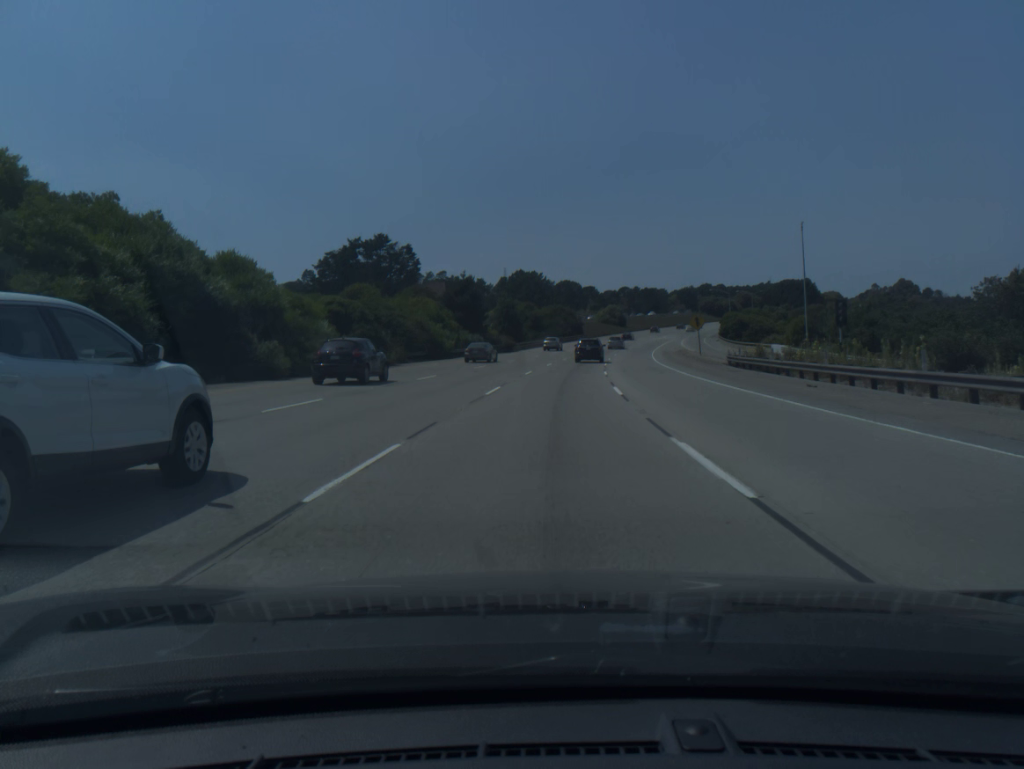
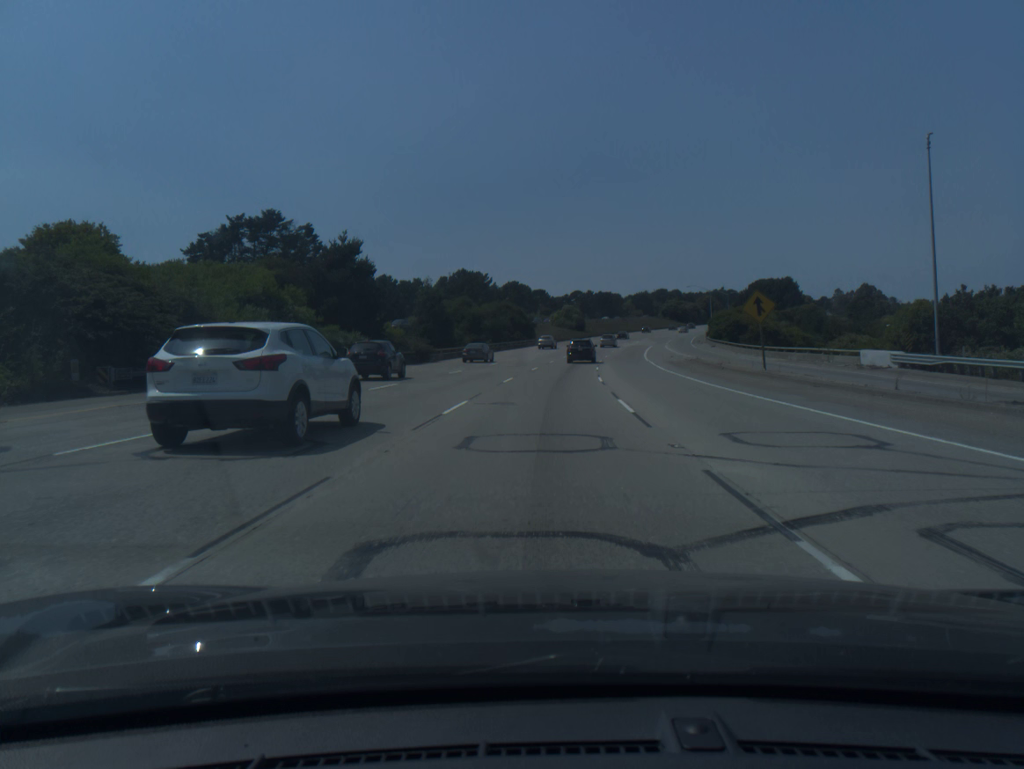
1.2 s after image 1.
(+1.1, +34.9) m; +4°
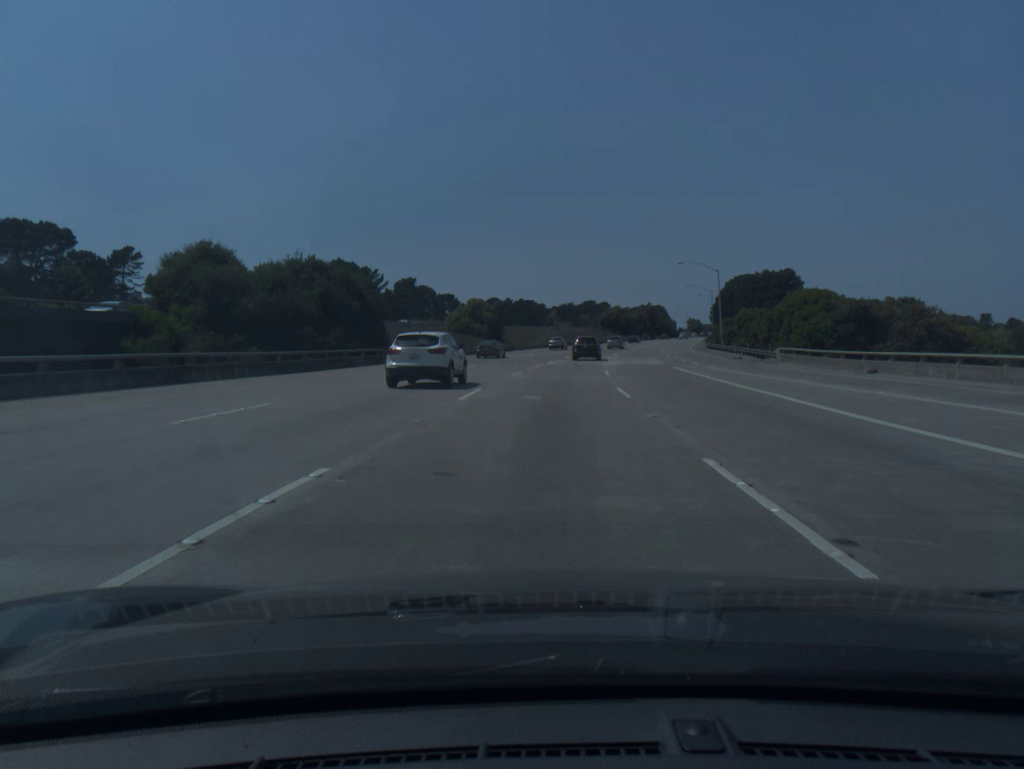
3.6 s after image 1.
(+3.7, +68.8) m; +6°
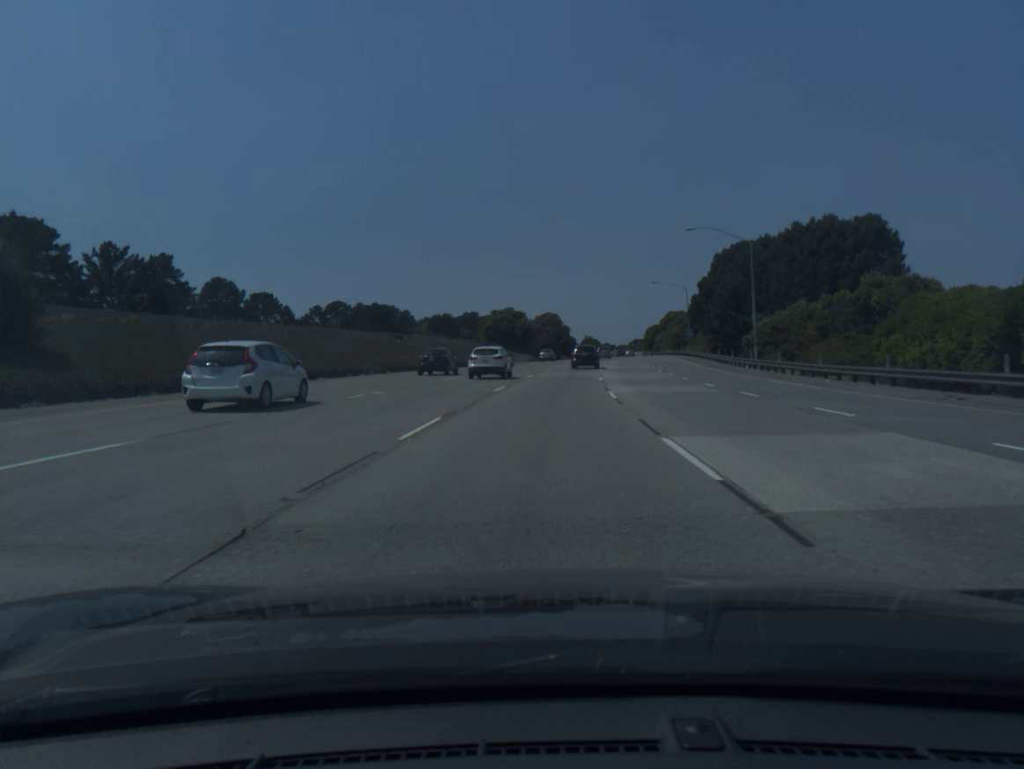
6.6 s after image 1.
(+6.1, +84.0) m; +8°
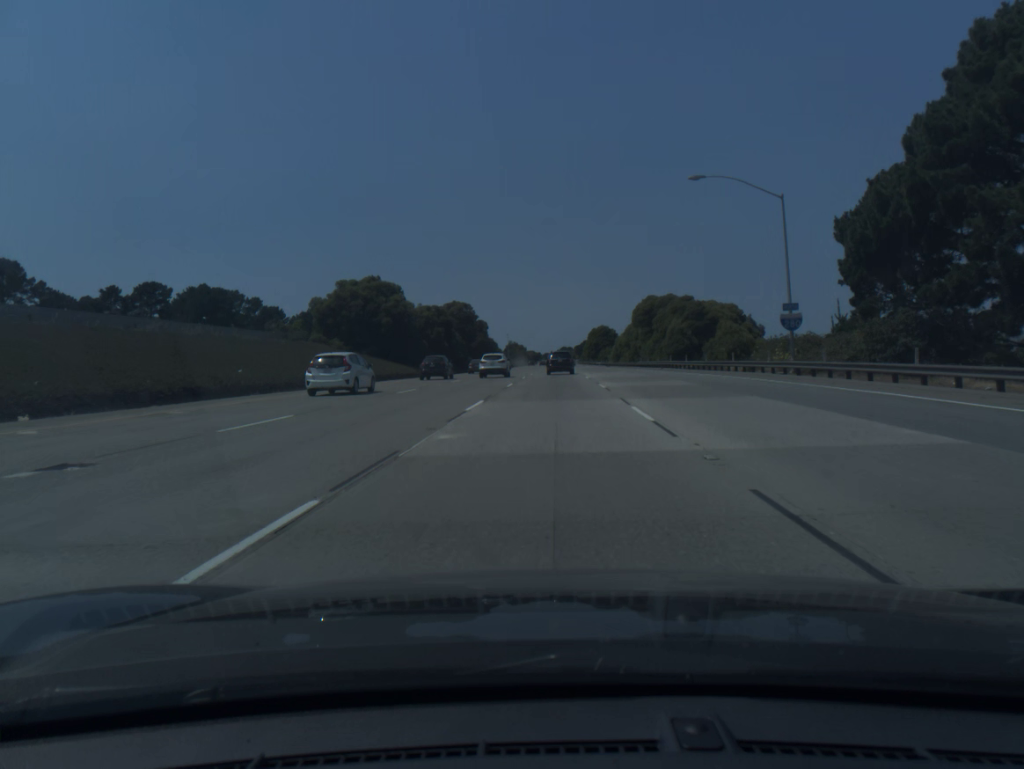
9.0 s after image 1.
(+3.2, +66.3) m; +6°
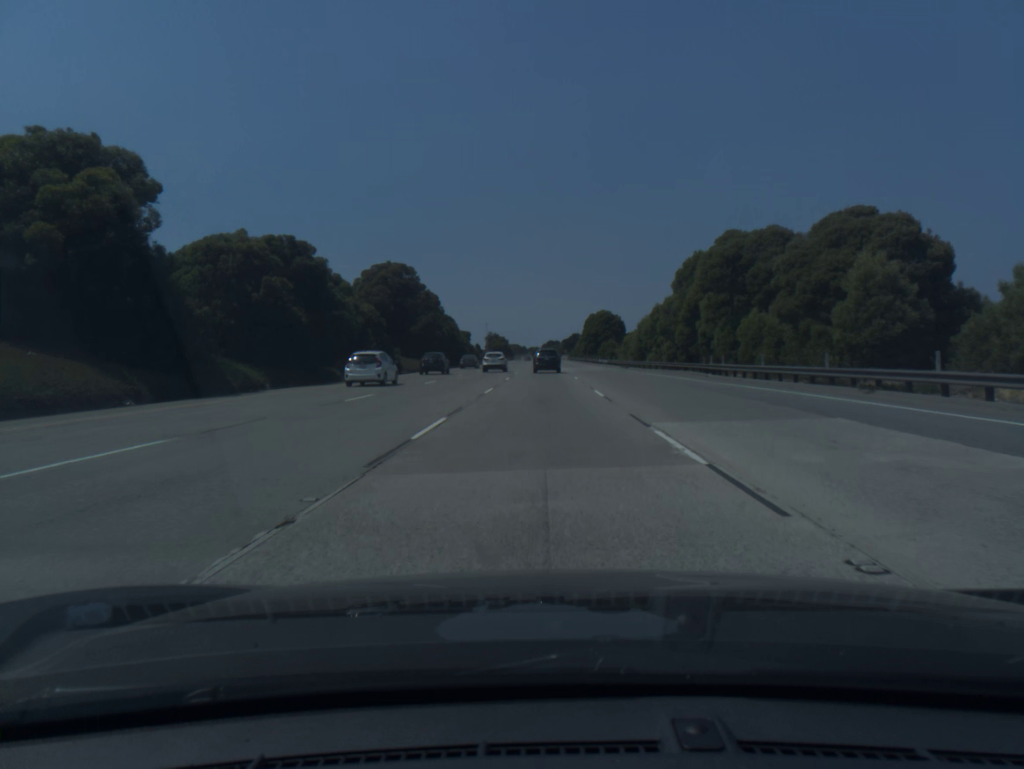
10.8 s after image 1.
(+0.8, +49.2) m; +1°
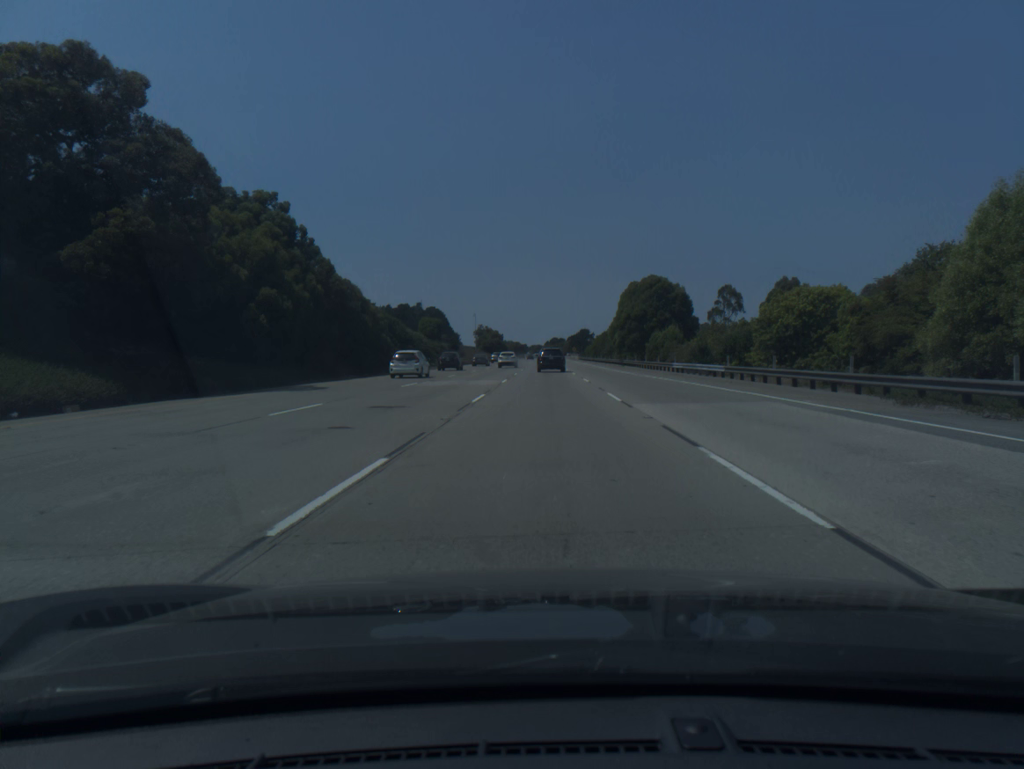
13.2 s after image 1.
(-0.3, +65.2) m; 0°
